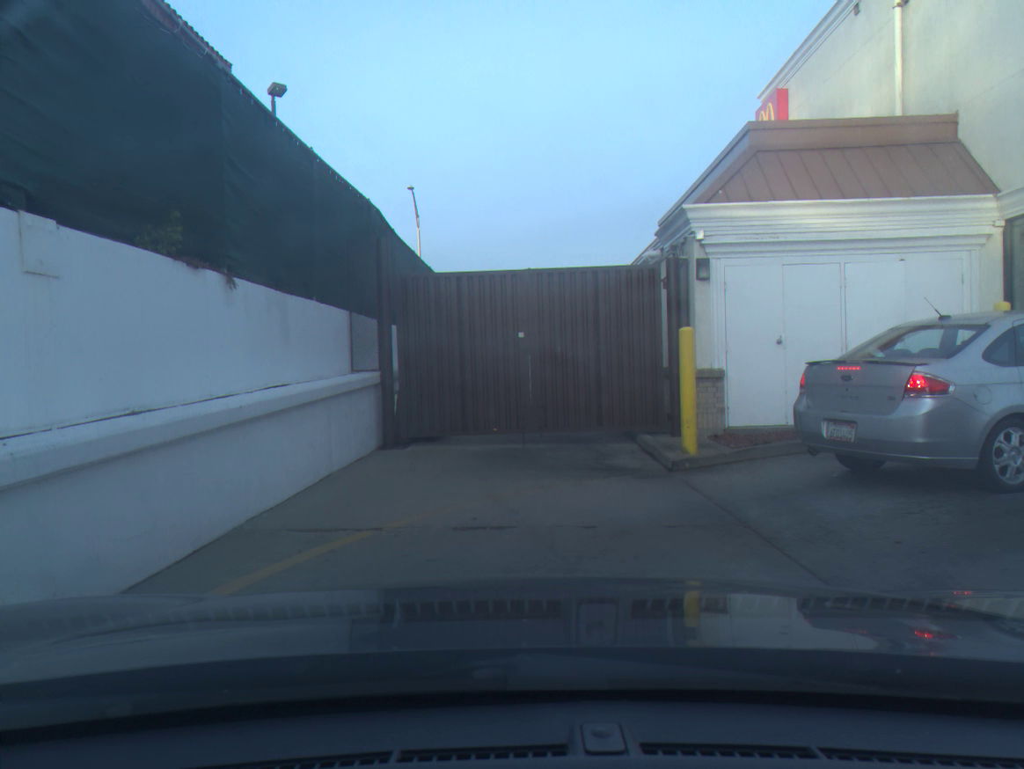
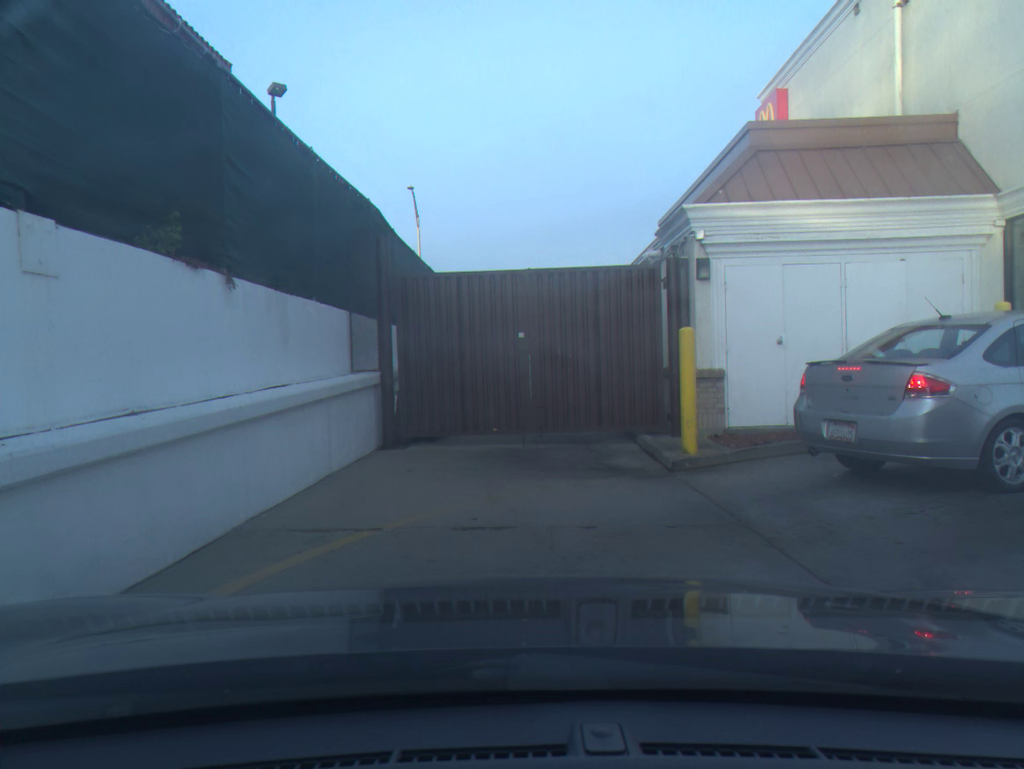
(0.0, 0.0) m; 0°
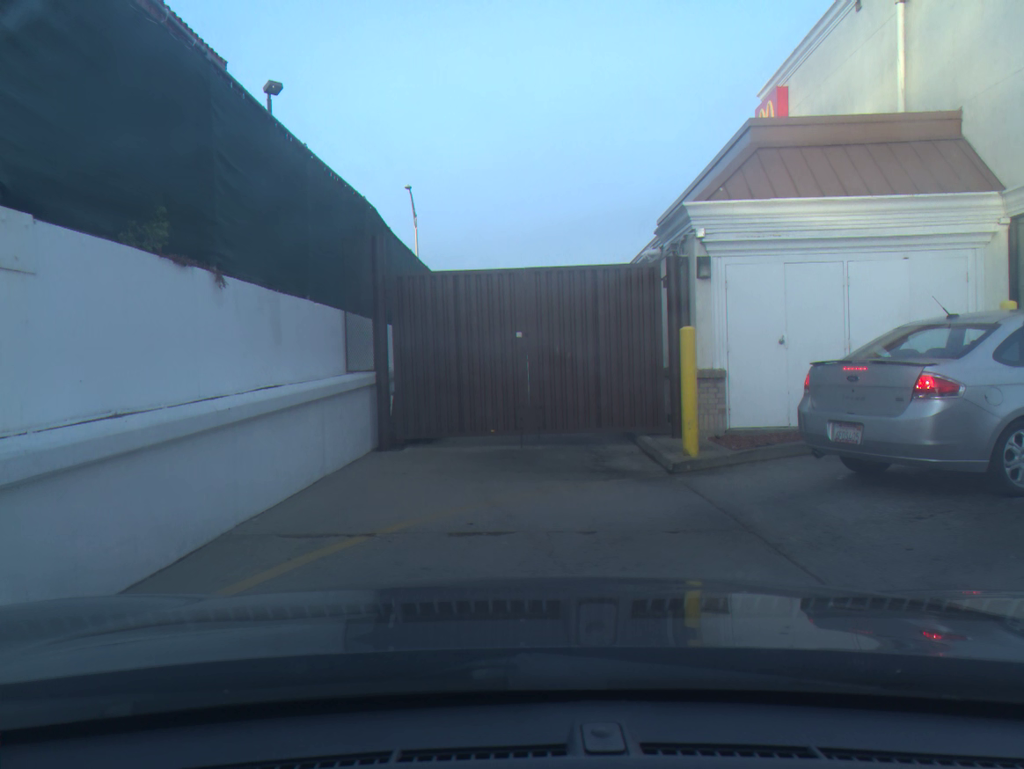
(0.0, +0.2) m; 0°
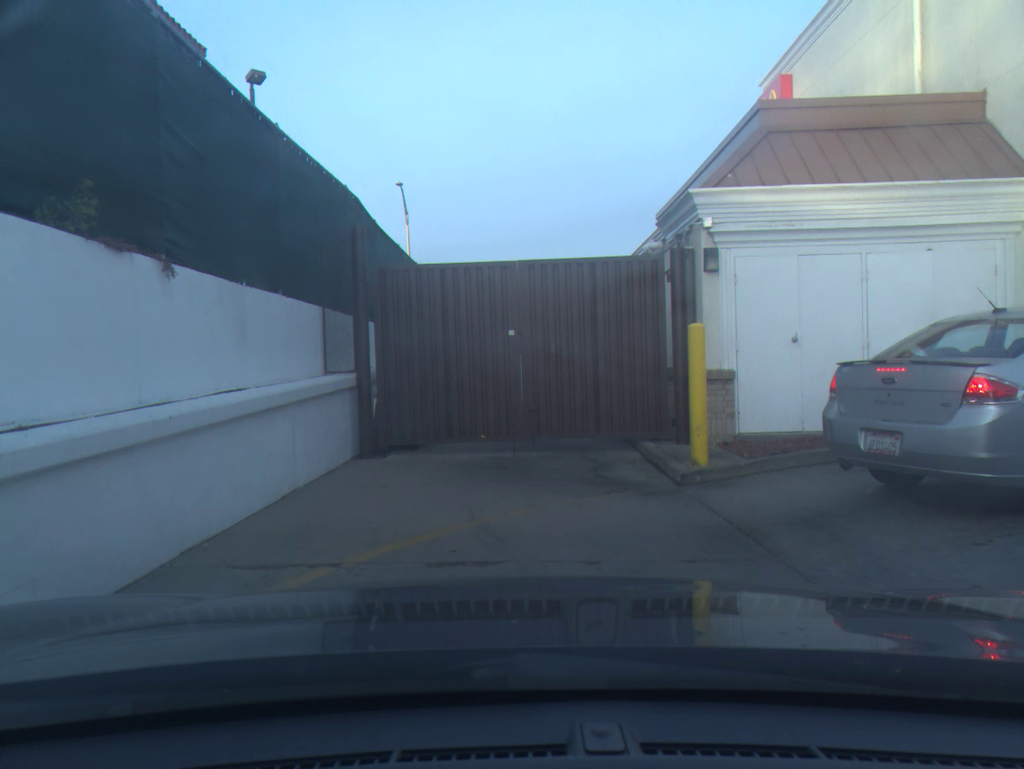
(0.0, +0.8) m; 0°
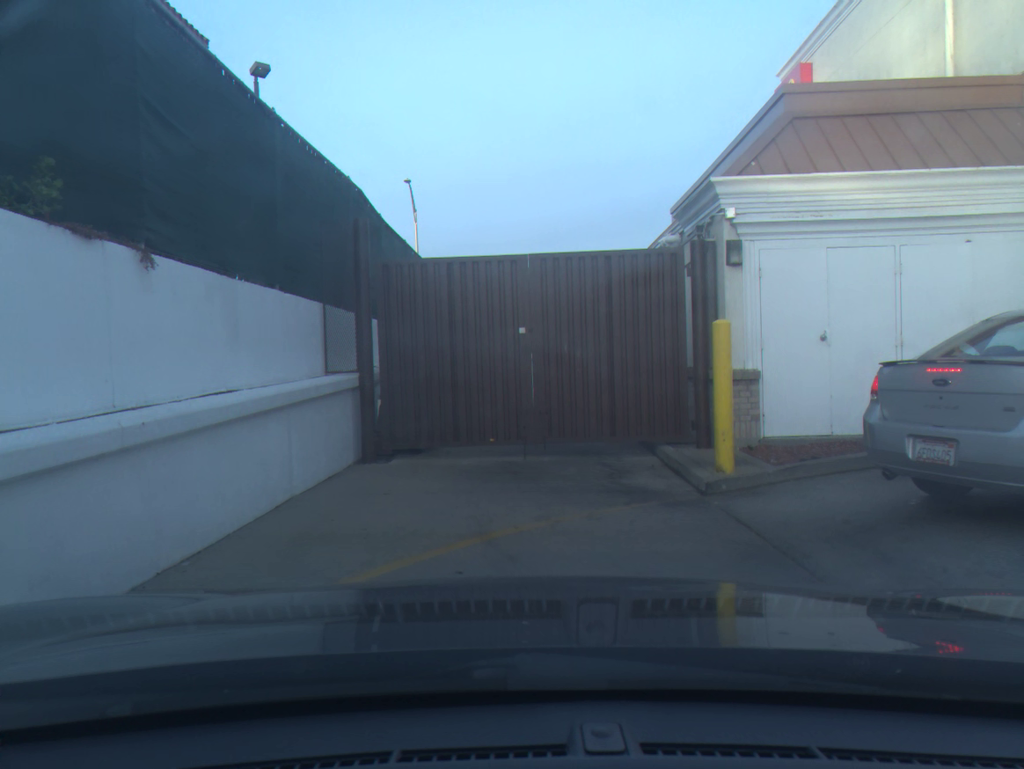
(0.0, +0.5) m; -1°
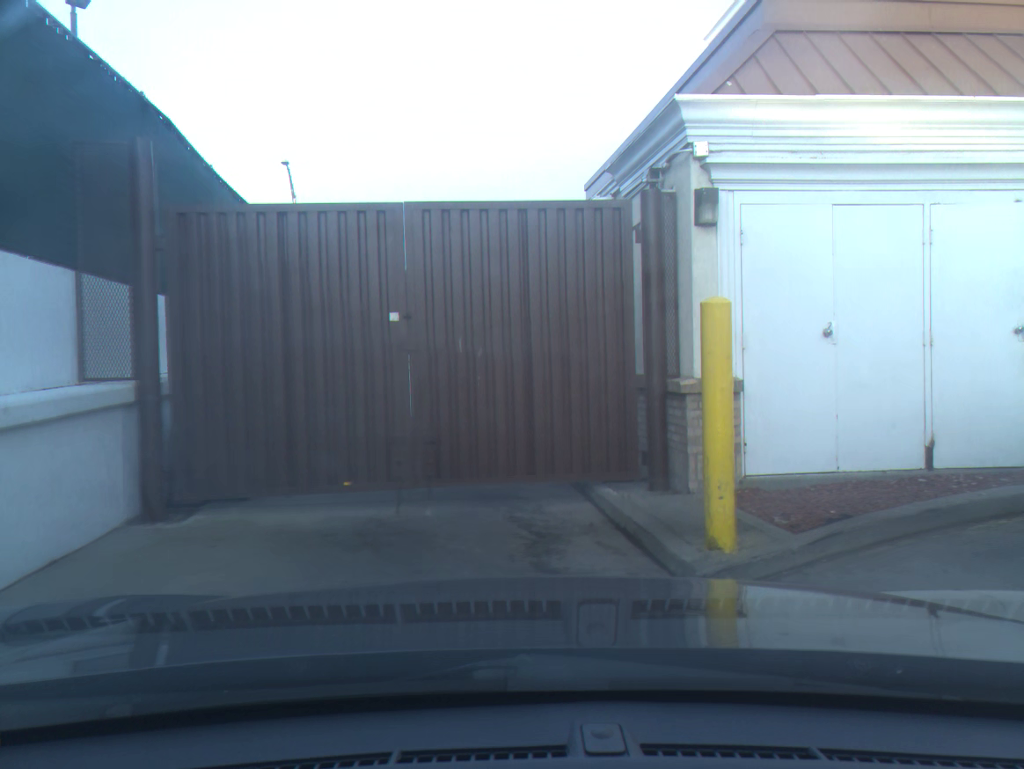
(+0.1, +3.0) m; +7°
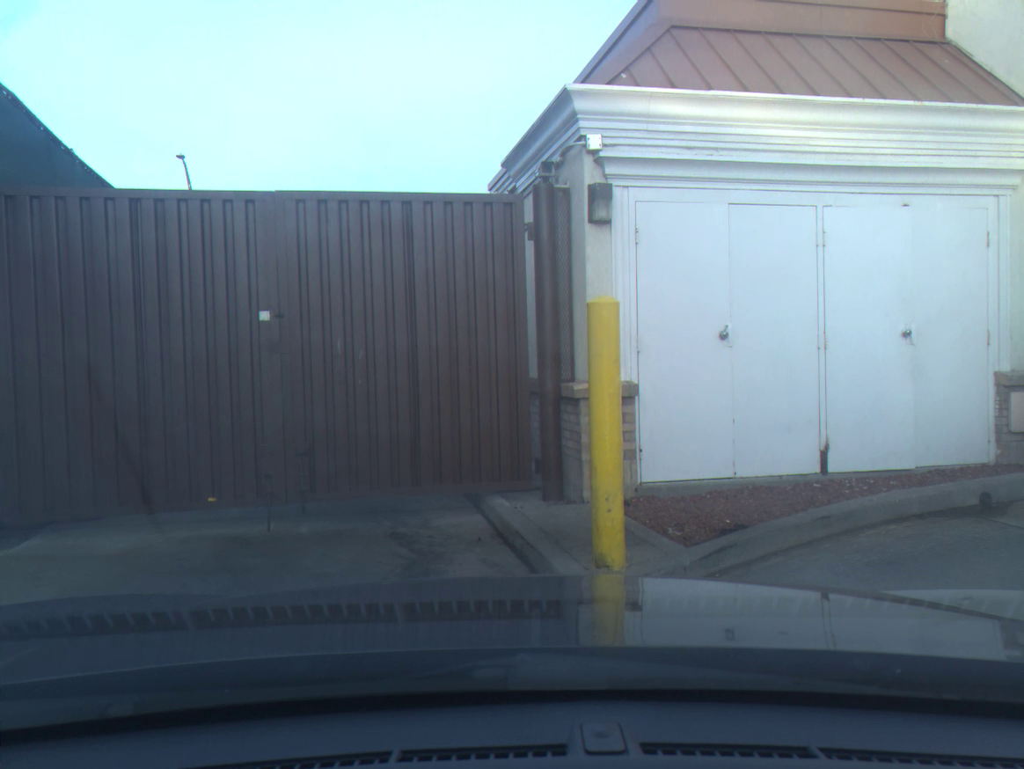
(+0.2, +0.3) m; +6°
